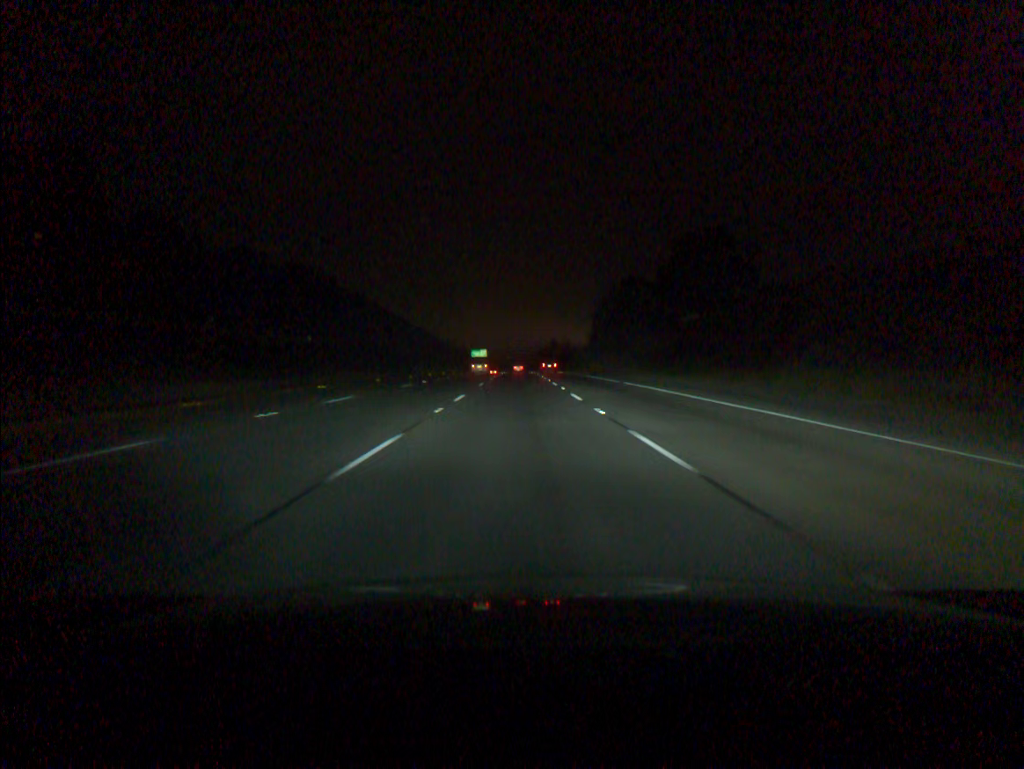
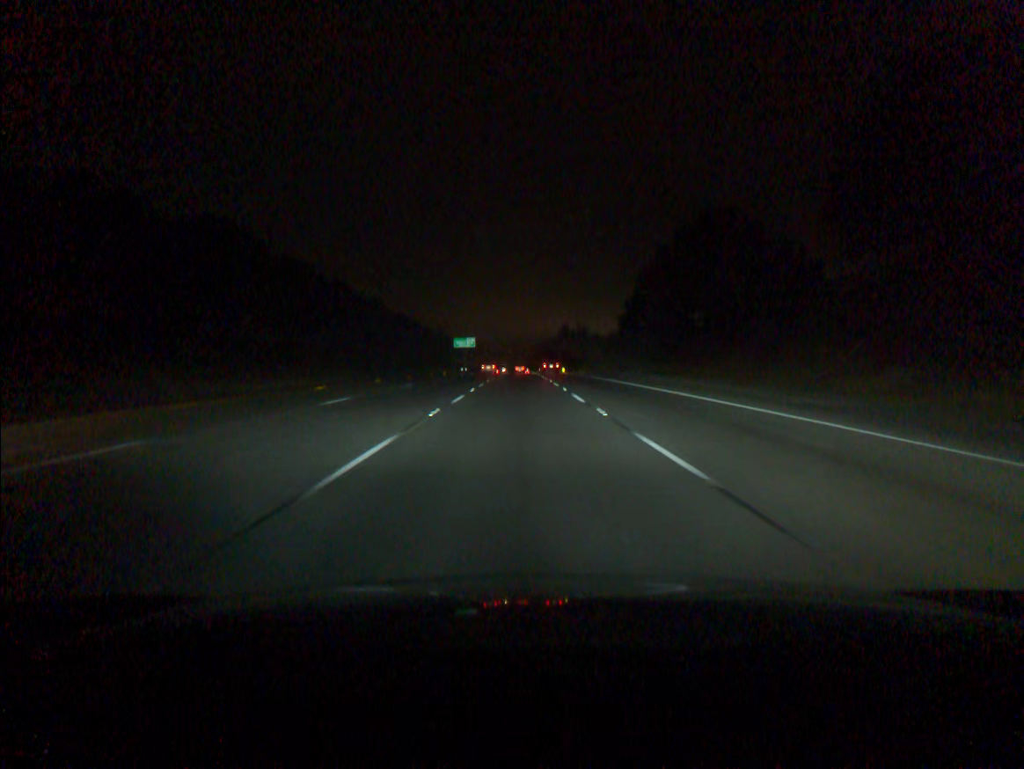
(0.0, +73.6) m; 0°
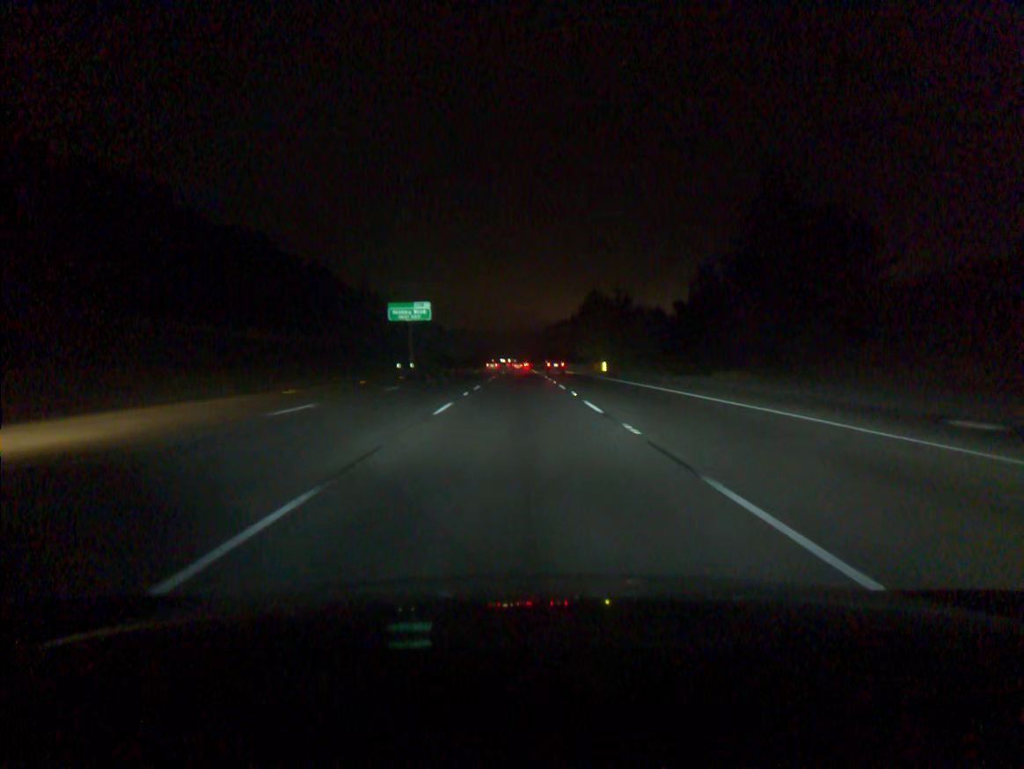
(+0.1, +92.3) m; 0°
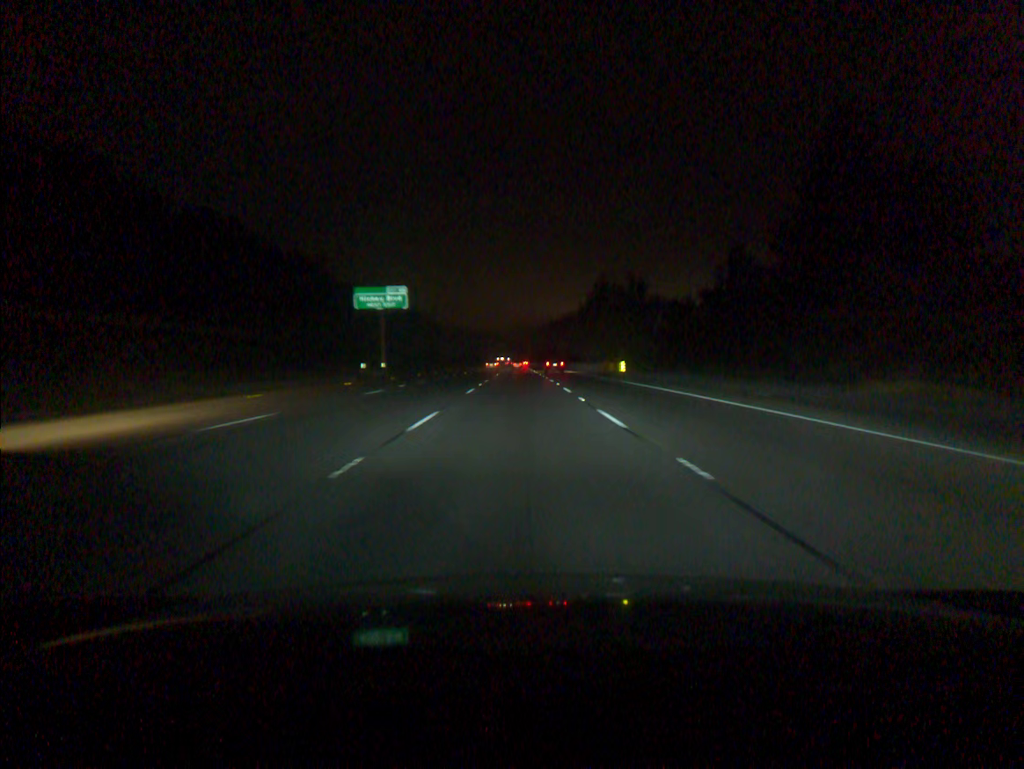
(0.0, +18.5) m; 0°
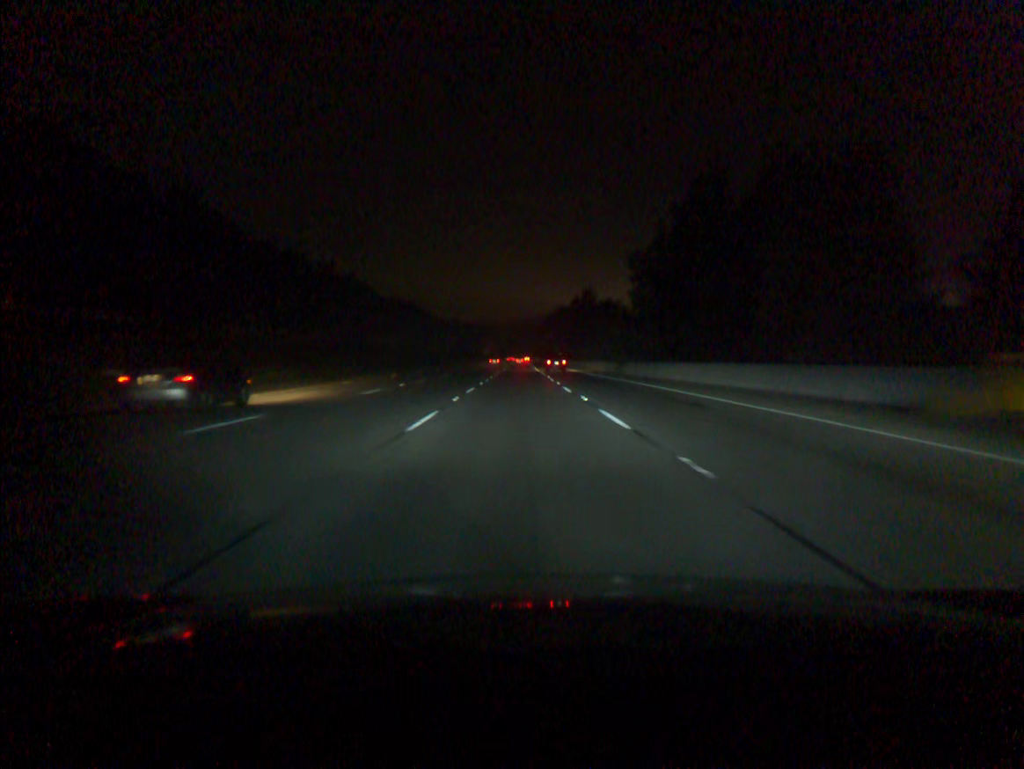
(-0.1, +73.6) m; 0°
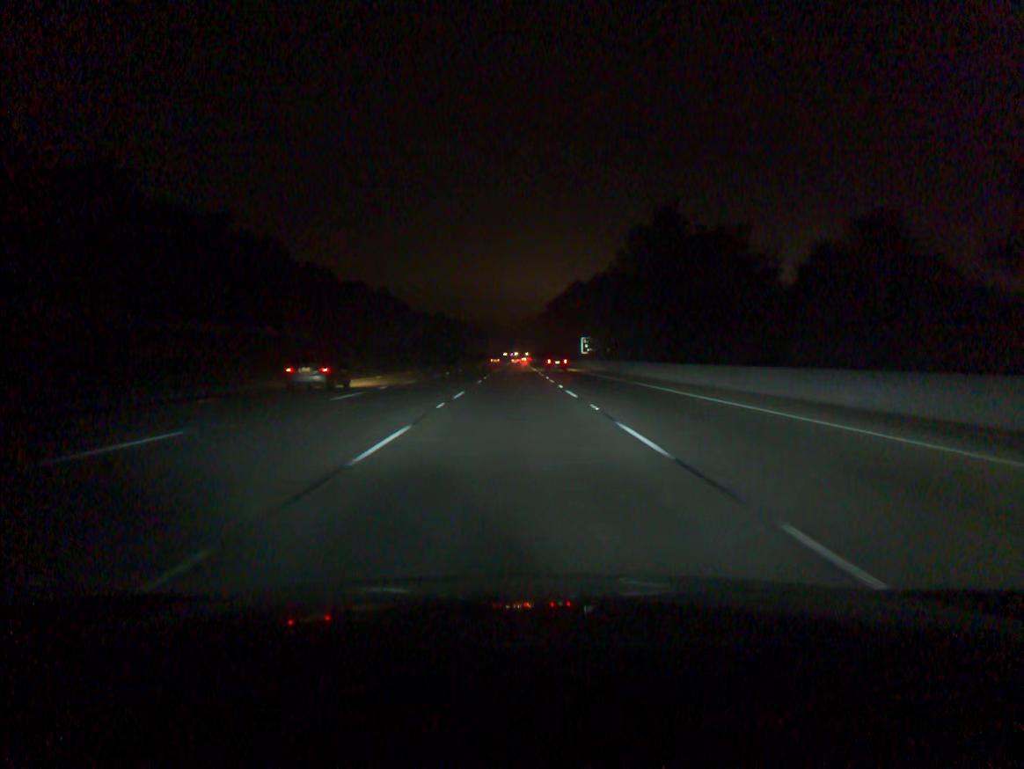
(+0.1, +91.5) m; 0°
